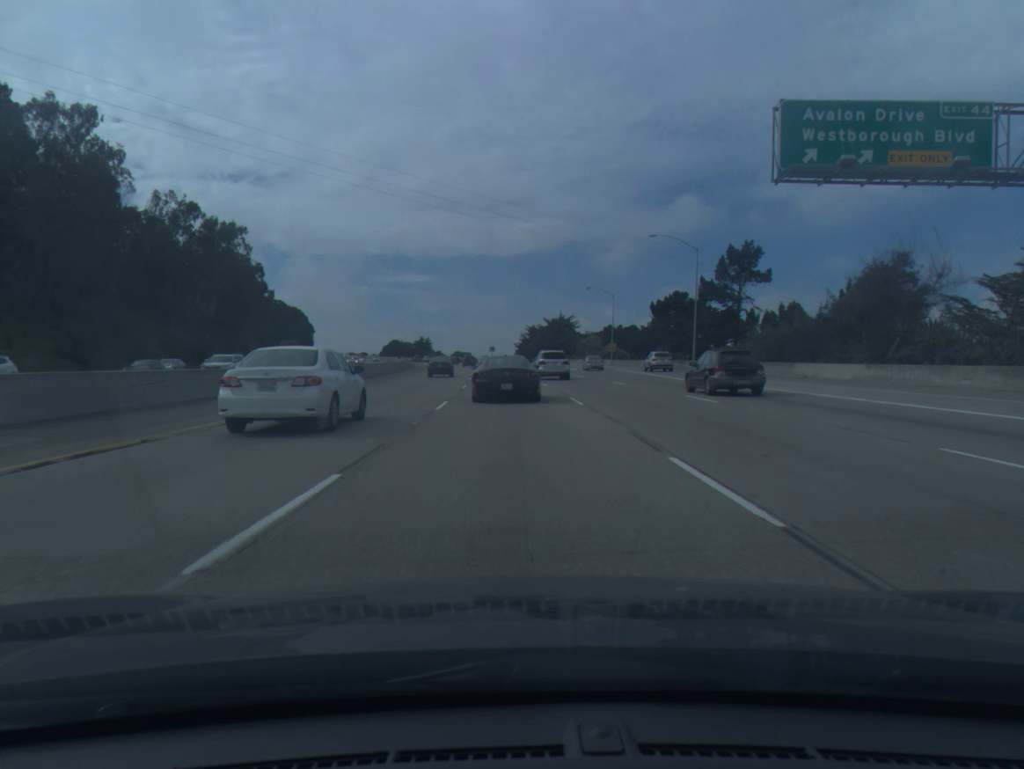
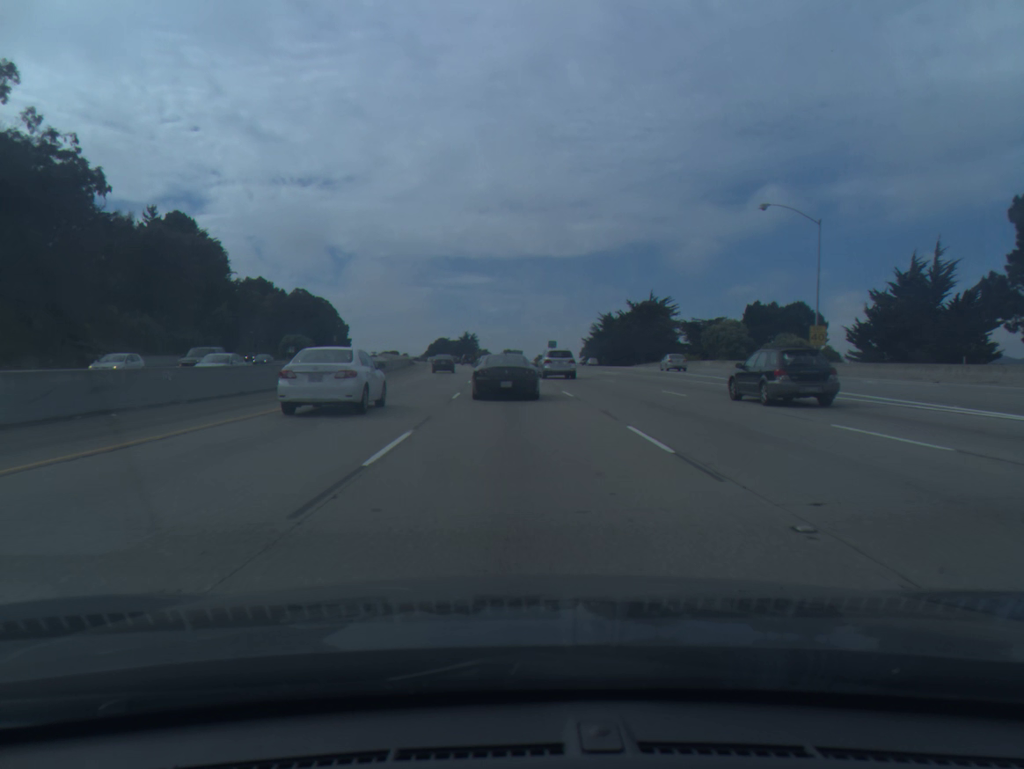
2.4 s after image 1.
(-2.3, +68.7) m; -4°
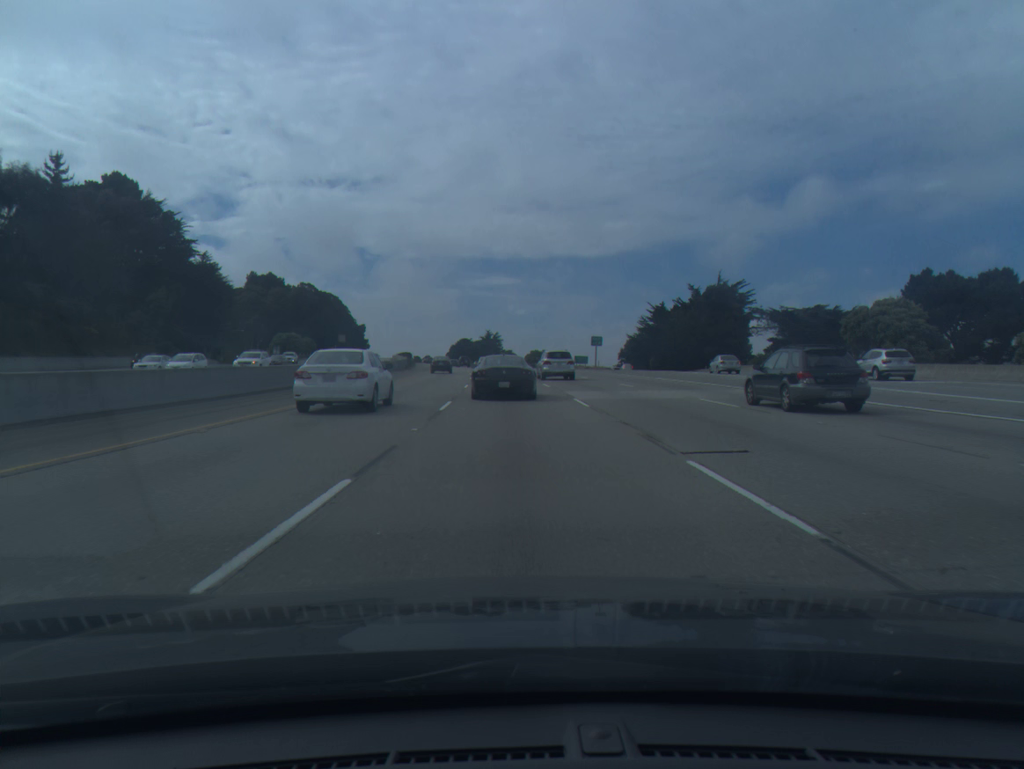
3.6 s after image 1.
(-0.5, +34.1) m; -2°
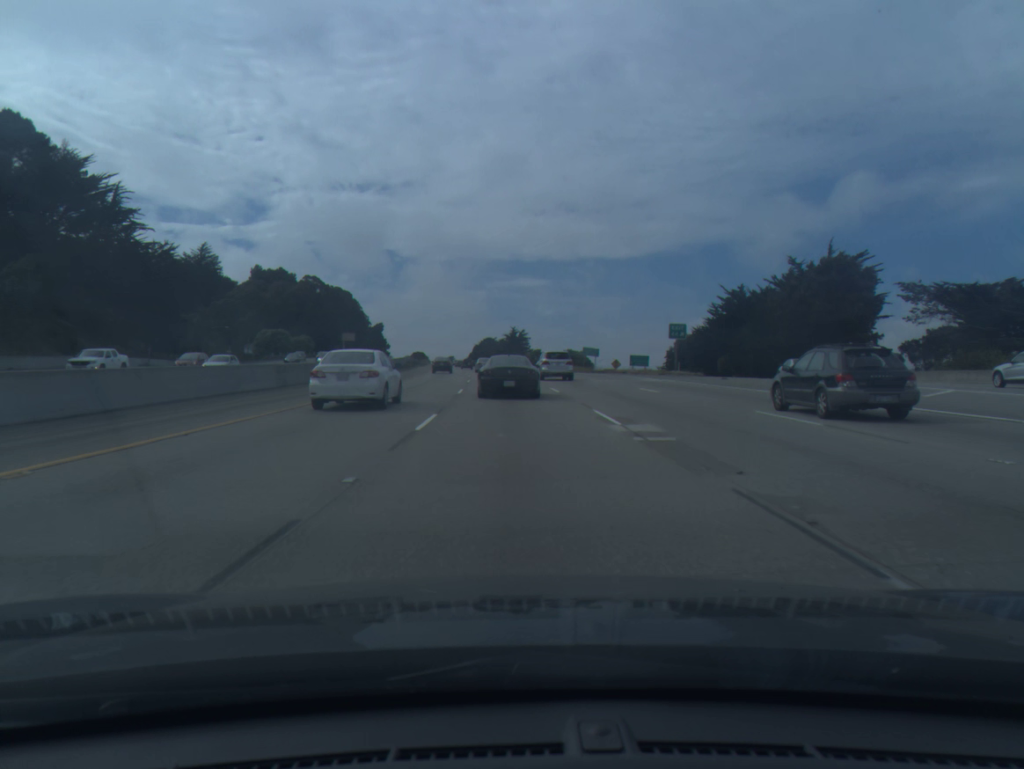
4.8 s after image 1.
(-0.6, +34.3) m; -2°
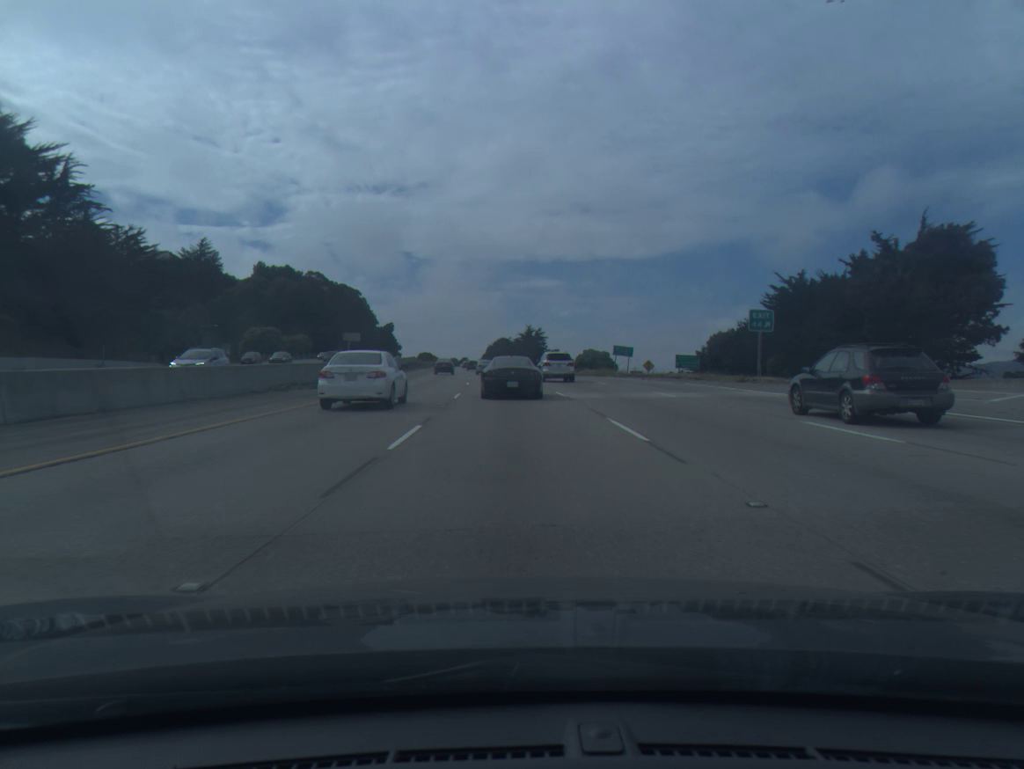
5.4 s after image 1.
(-0.2, +17.3) m; -1°
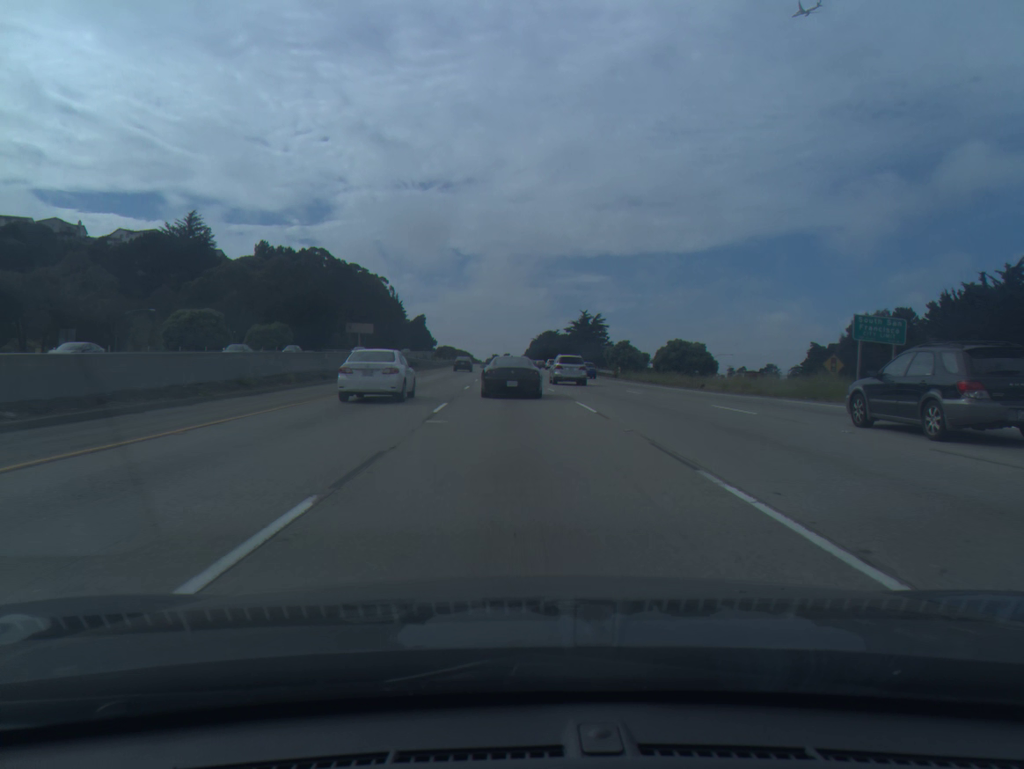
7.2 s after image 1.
(-1.5, +51.6) m; -3°
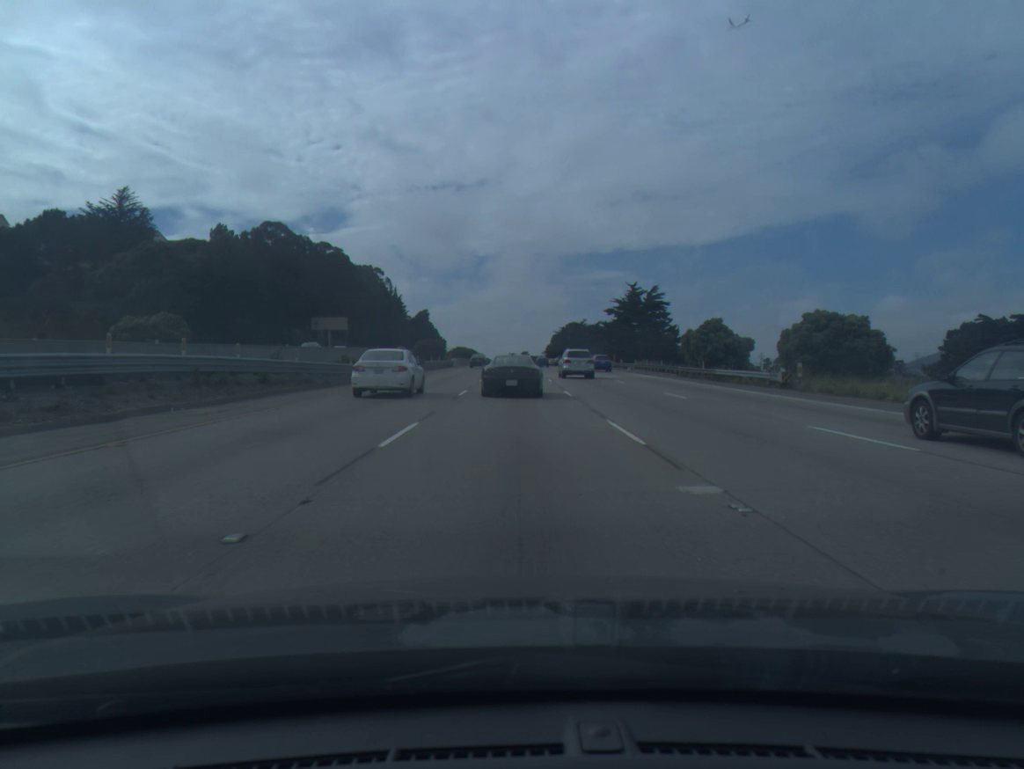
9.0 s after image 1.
(-0.8, +50.9) m; -1°
